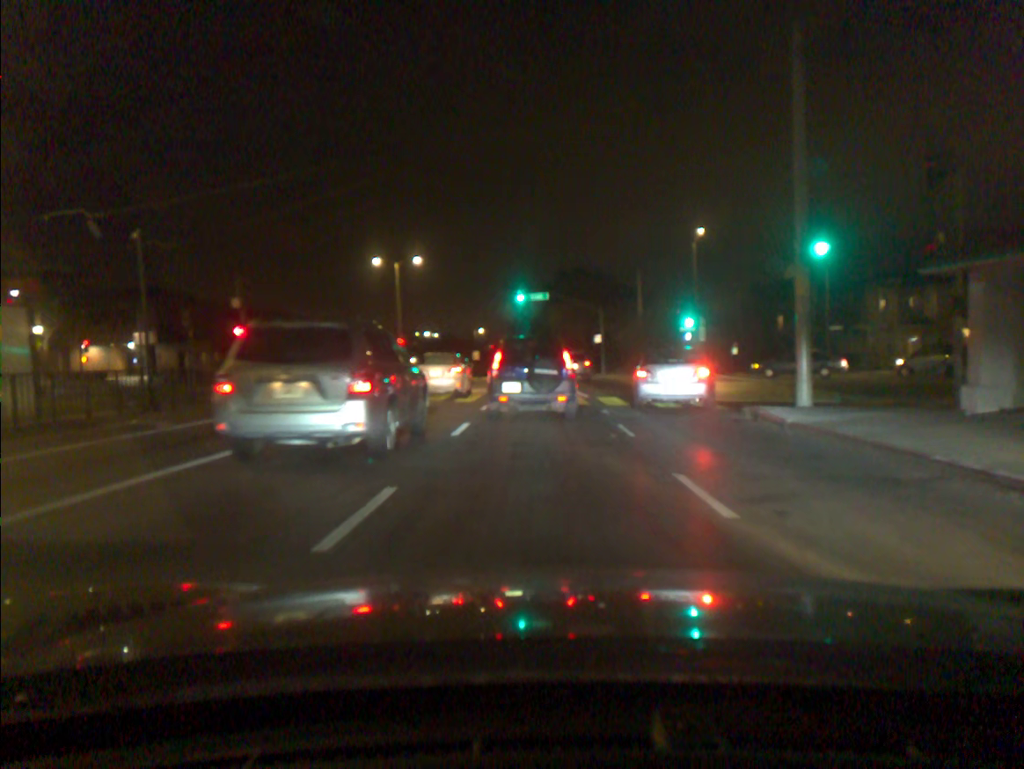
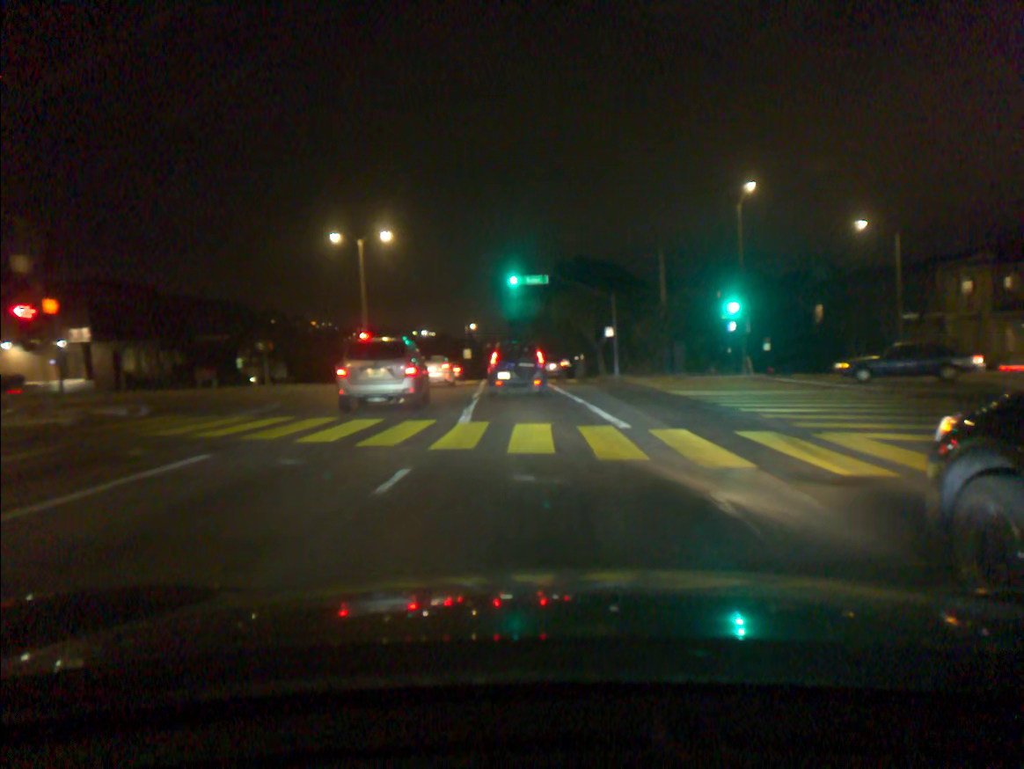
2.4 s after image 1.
(+0.1, +11.5) m; 0°
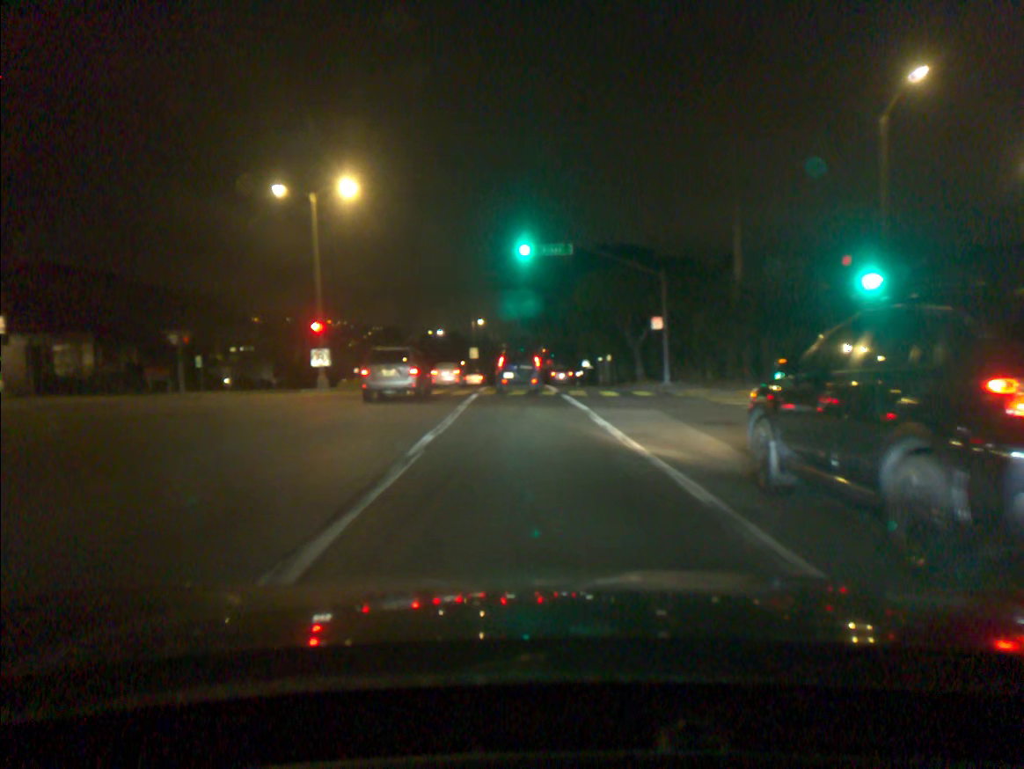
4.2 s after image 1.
(-0.1, +13.9) m; -1°
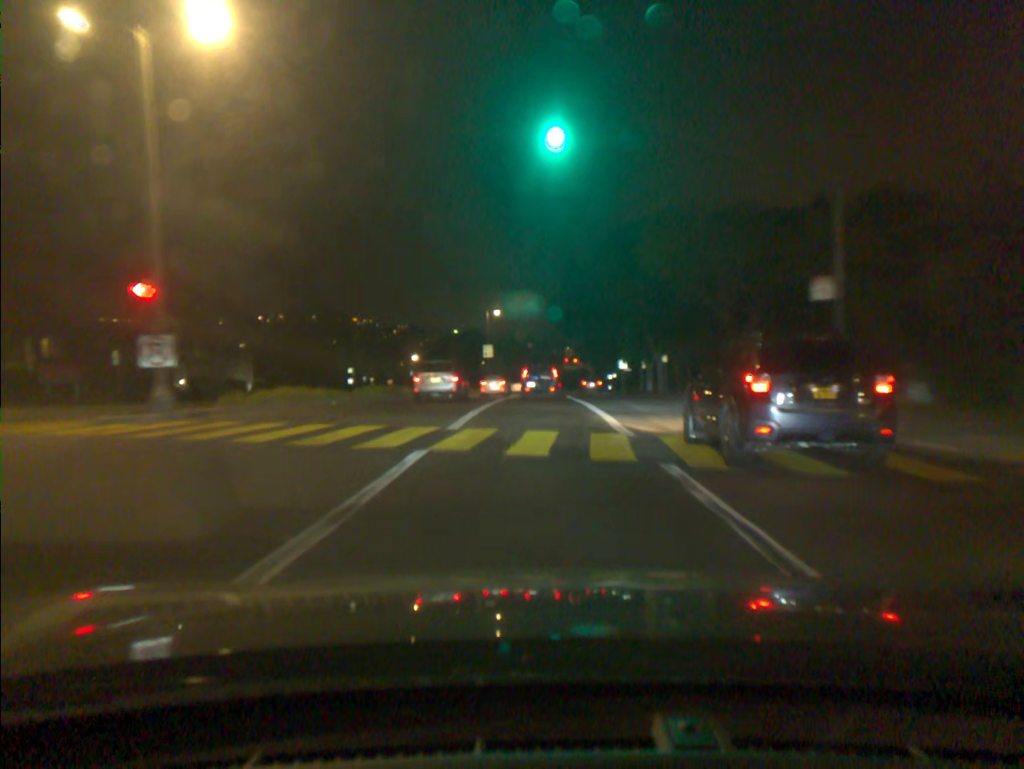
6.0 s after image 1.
(-0.3, +17.8) m; -2°
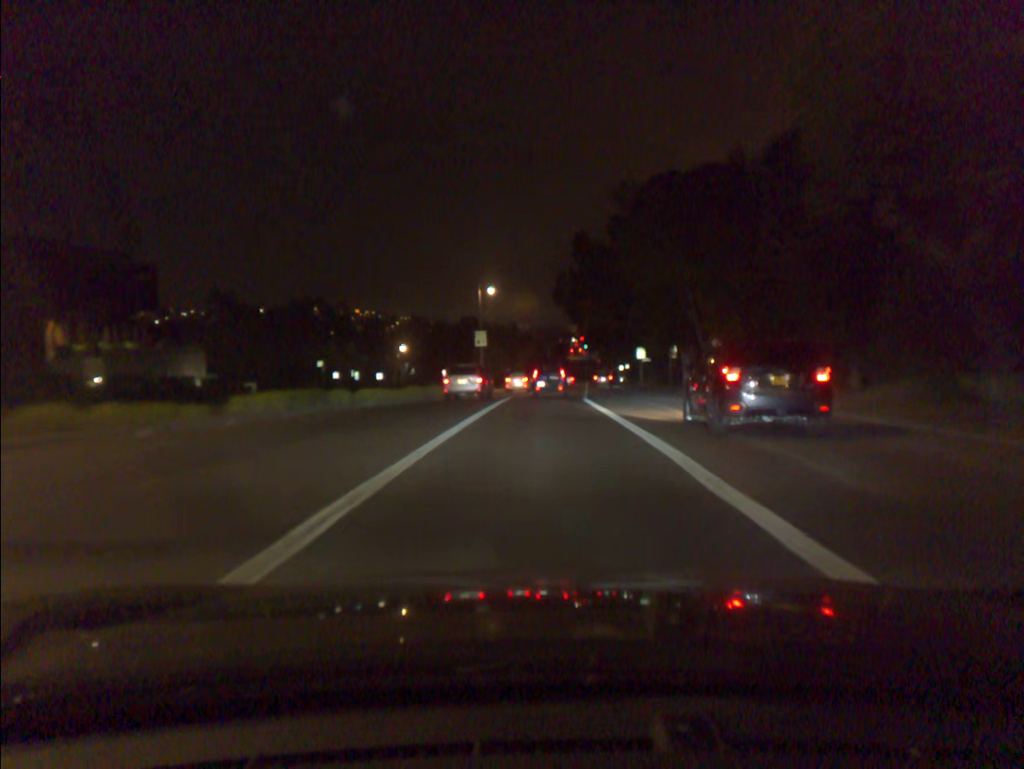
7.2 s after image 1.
(0.0, +14.1) m; 0°
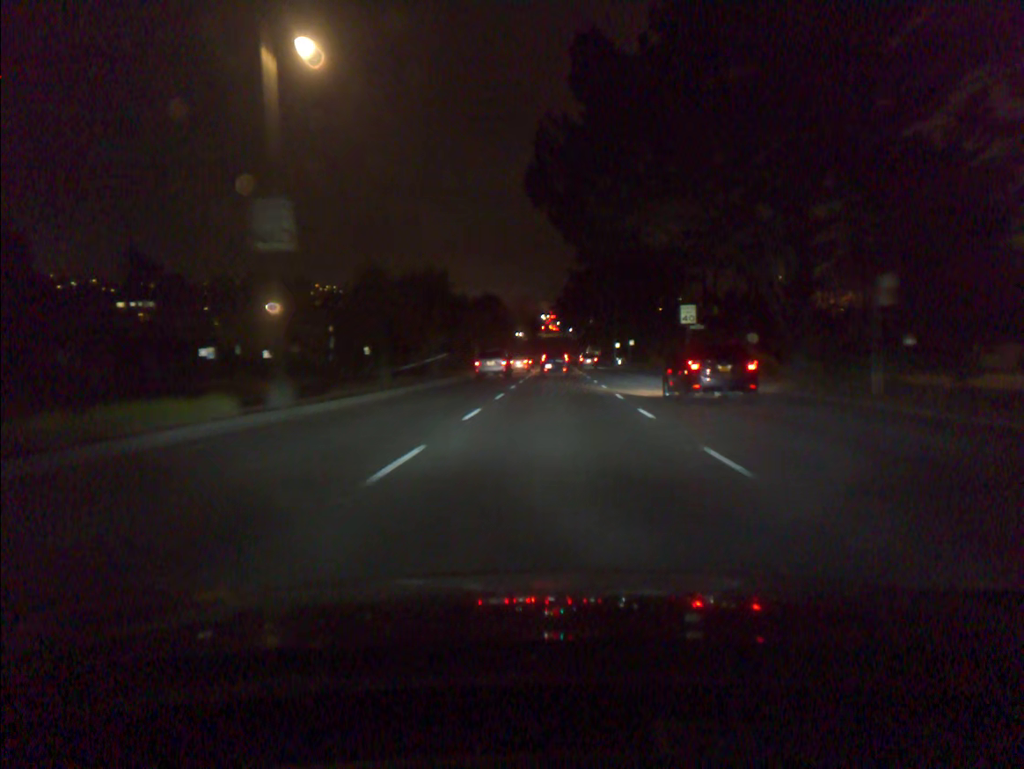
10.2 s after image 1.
(+0.6, +42.6) m; +2°
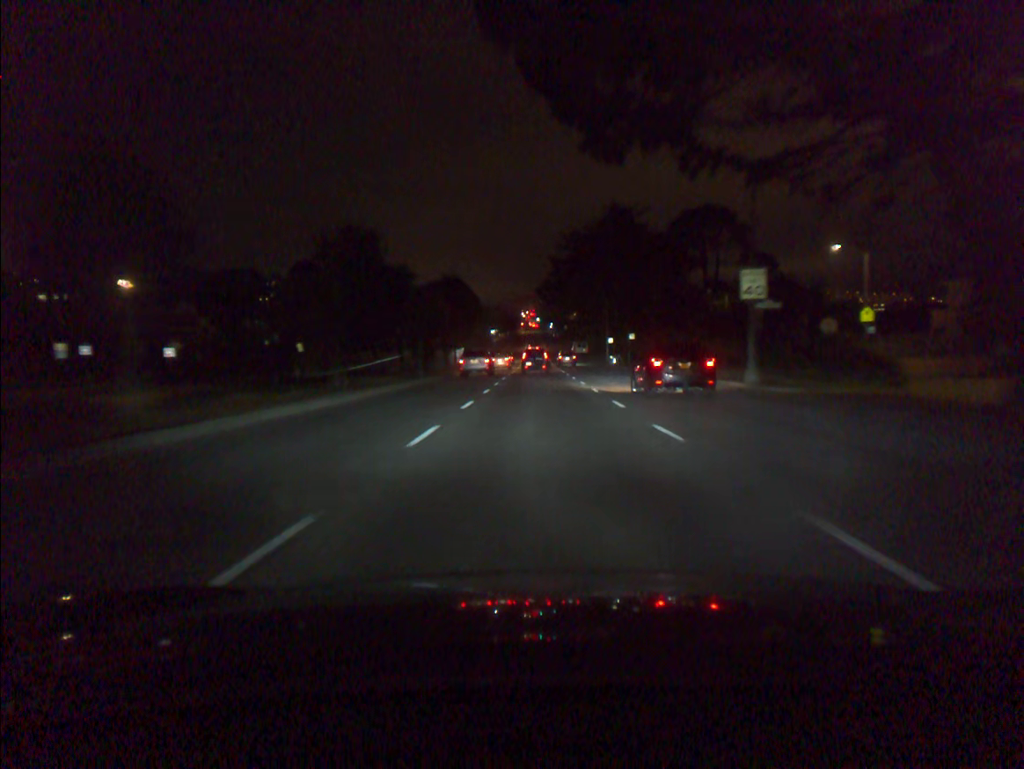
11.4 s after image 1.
(+0.3, +19.5) m; +1°
